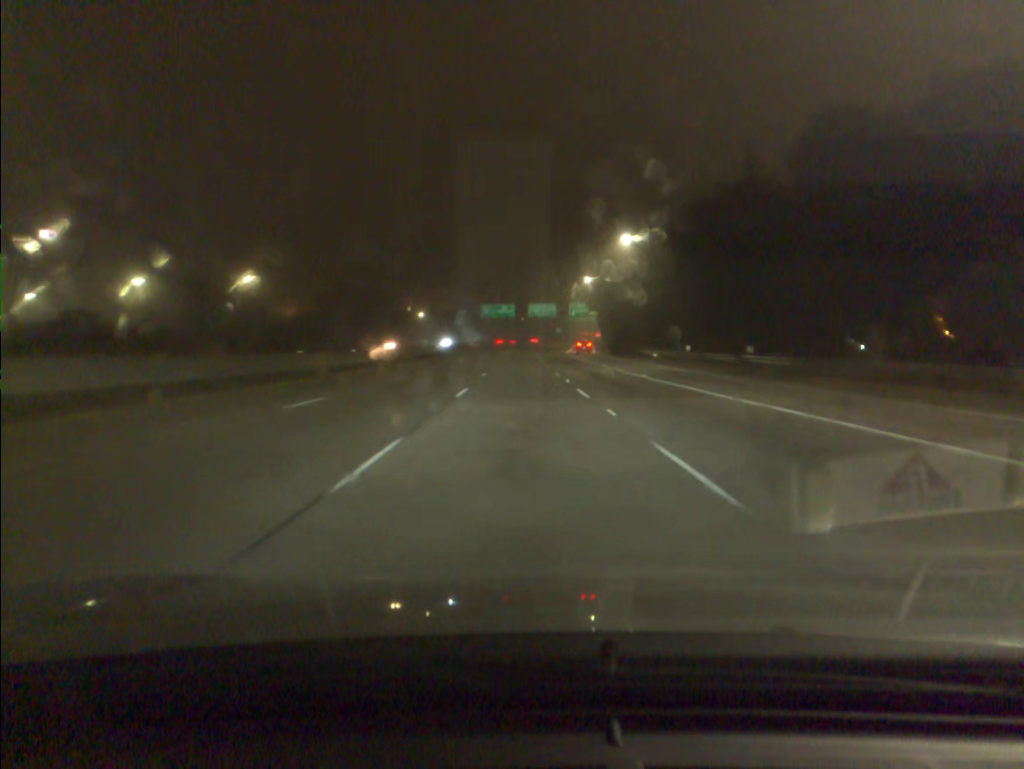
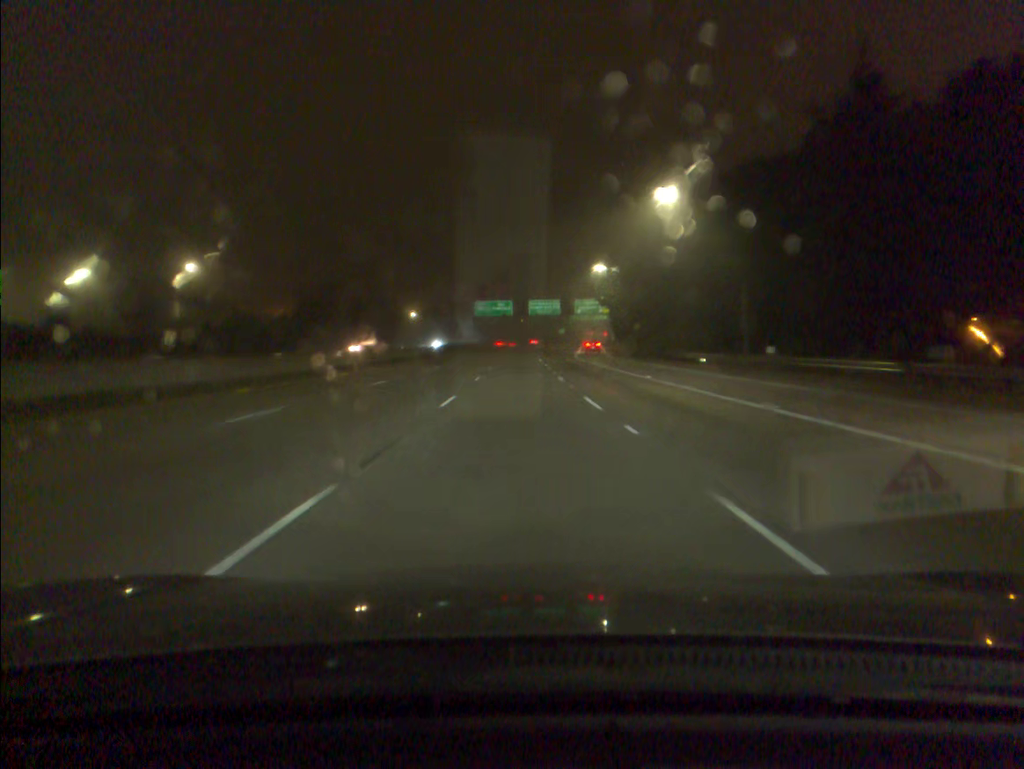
(0.0, +18.6) m; 0°
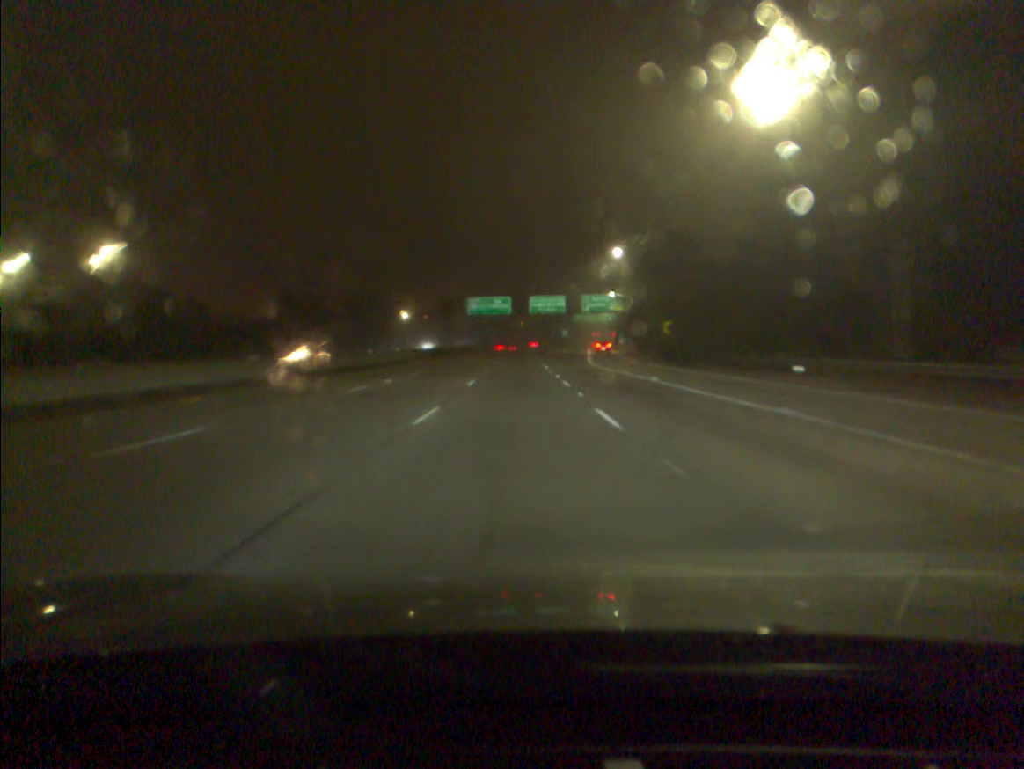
(0.0, +18.6) m; 0°
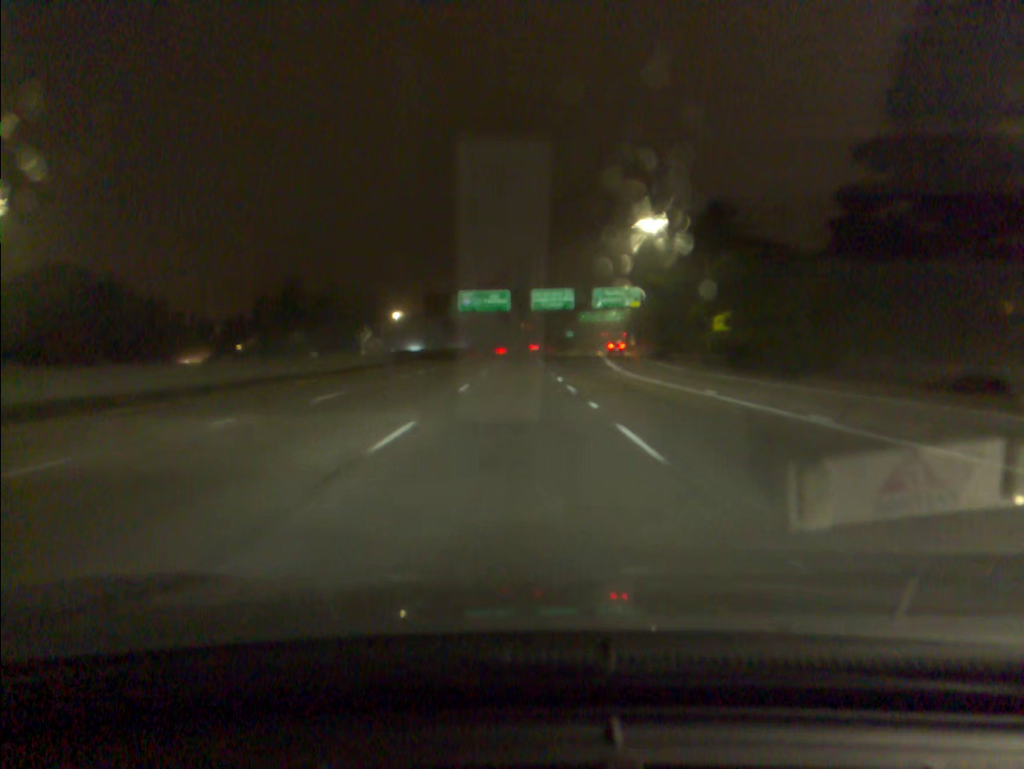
(0.0, +18.5) m; 0°
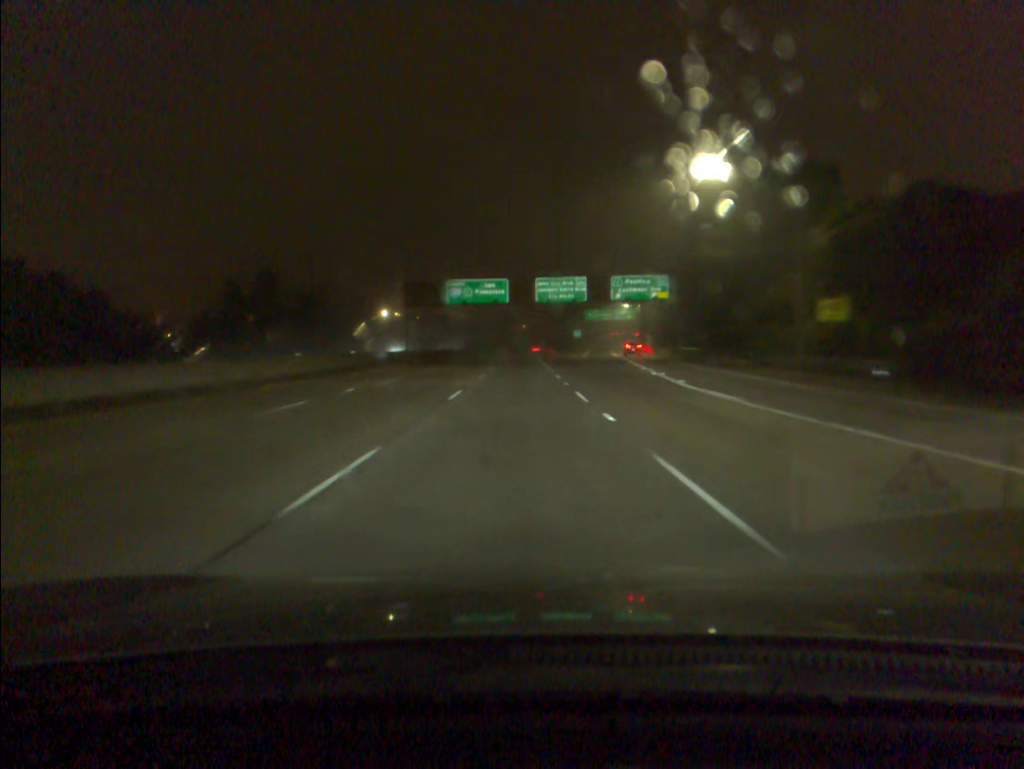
(0.0, +18.5) m; 0°
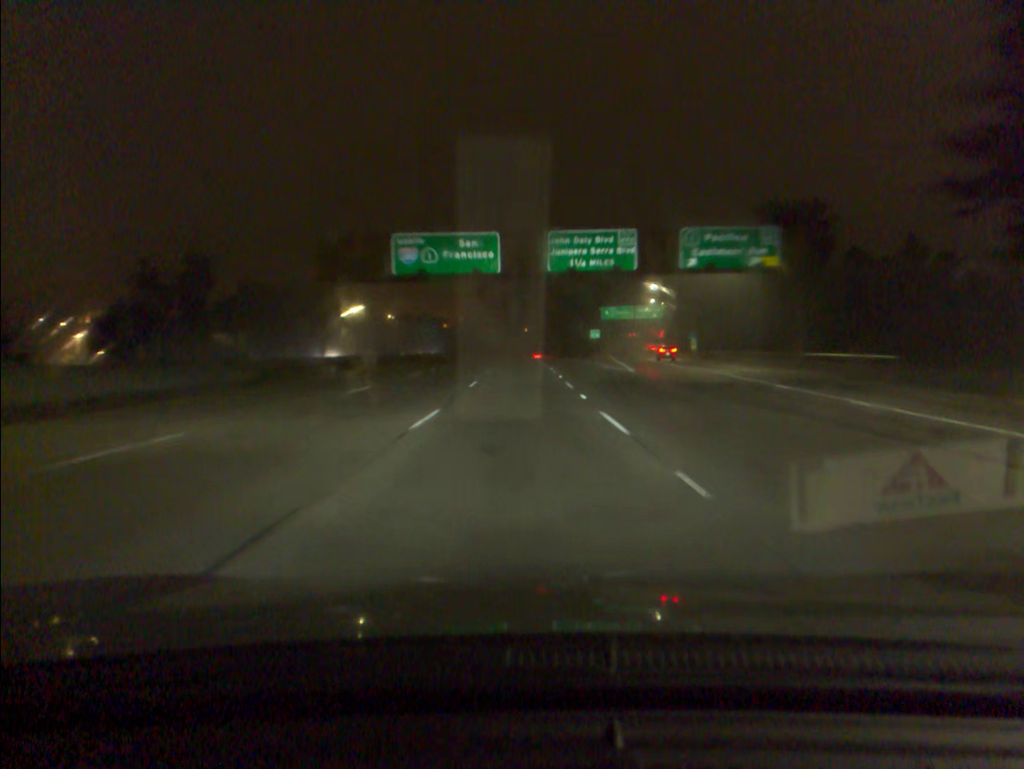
(-0.1, +36.9) m; 0°
